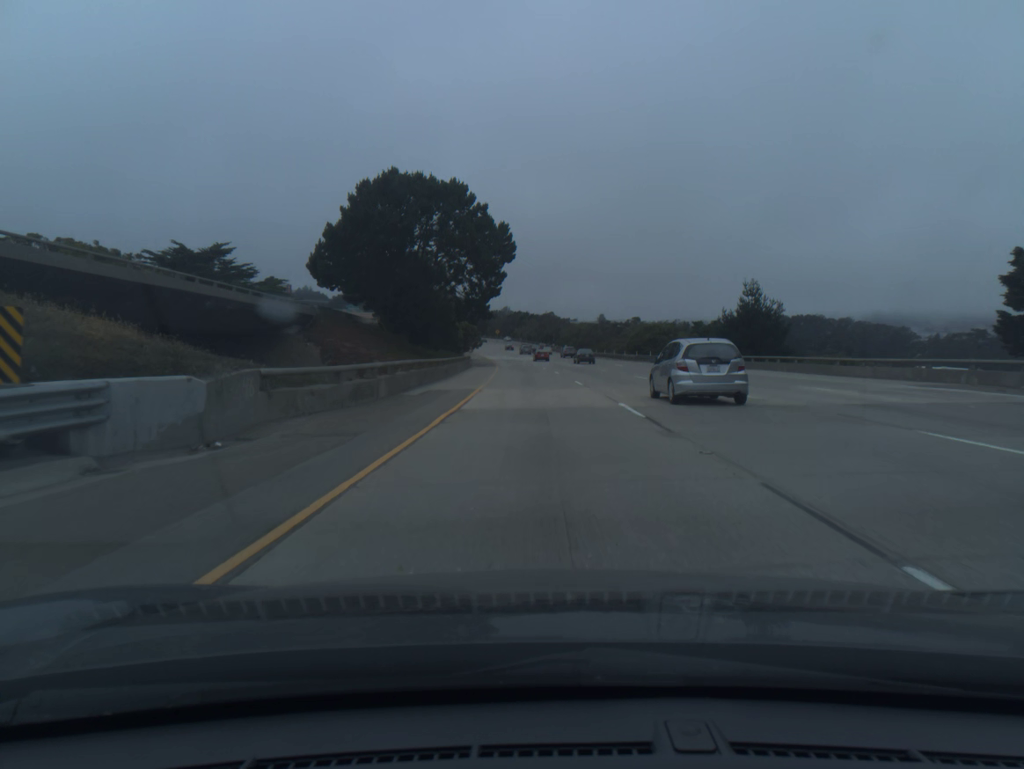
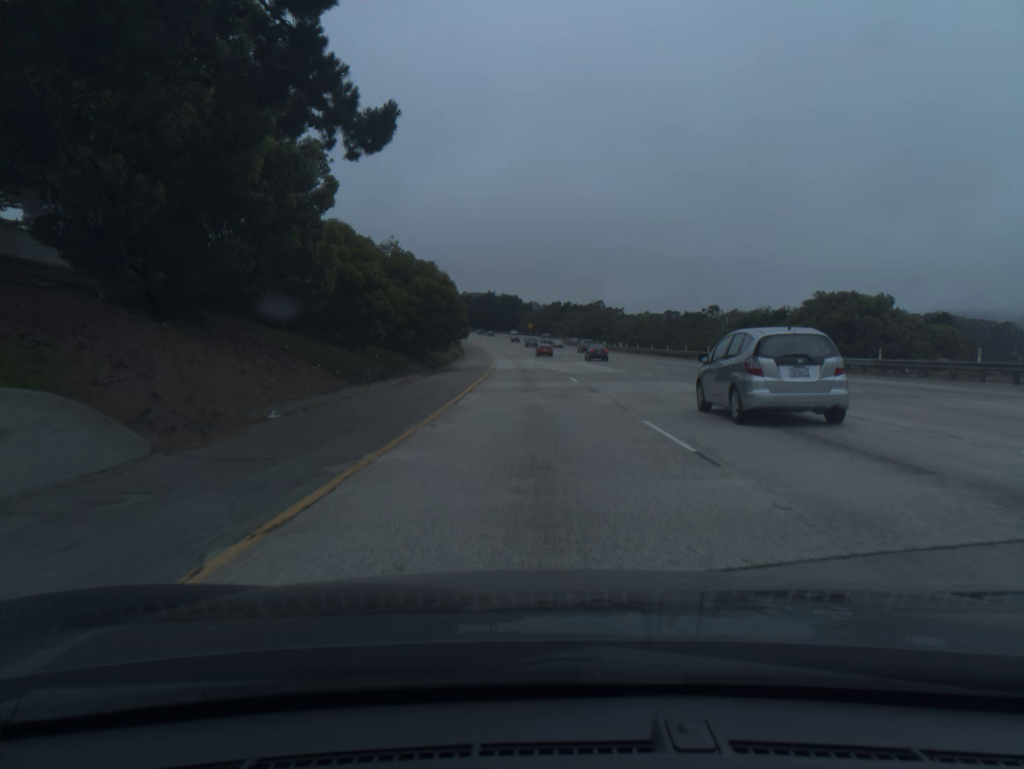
(-1.3, +61.6) m; -3°
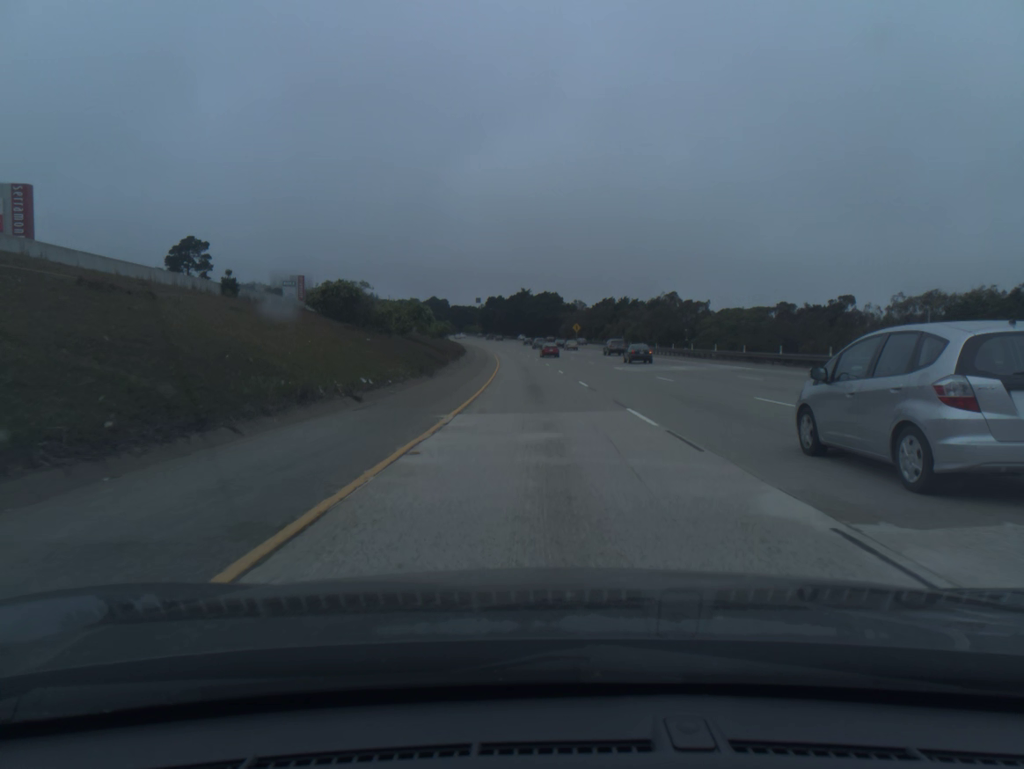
(-1.7, +61.5) m; -3°
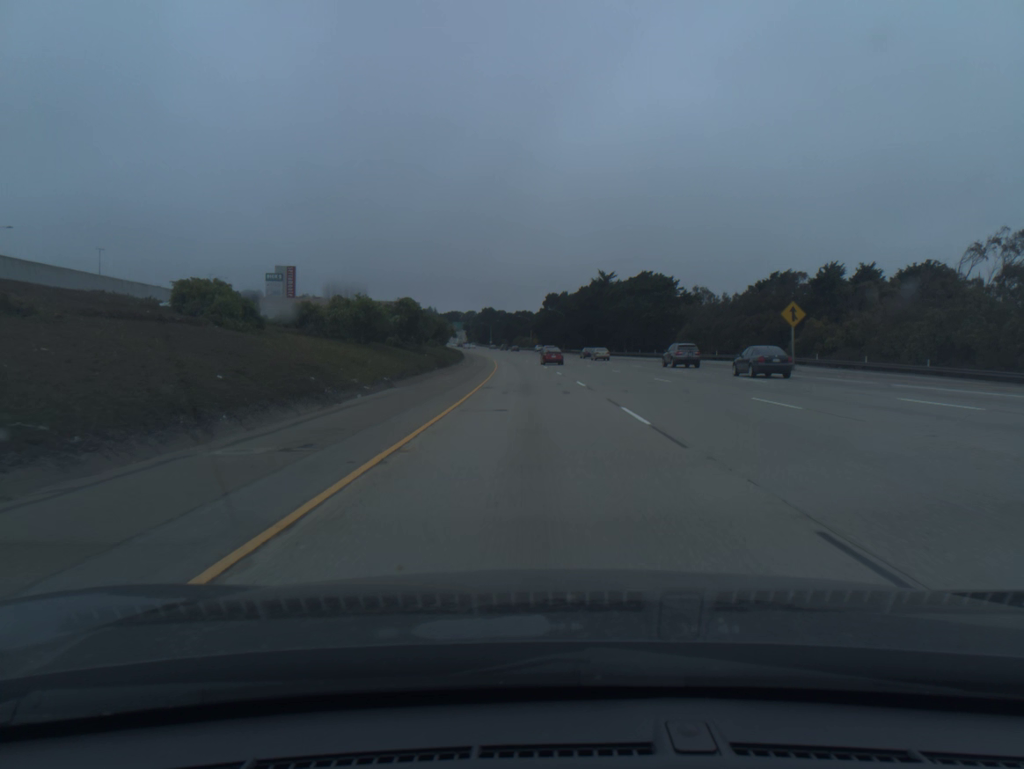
(-4.2, +101.9) m; -5°
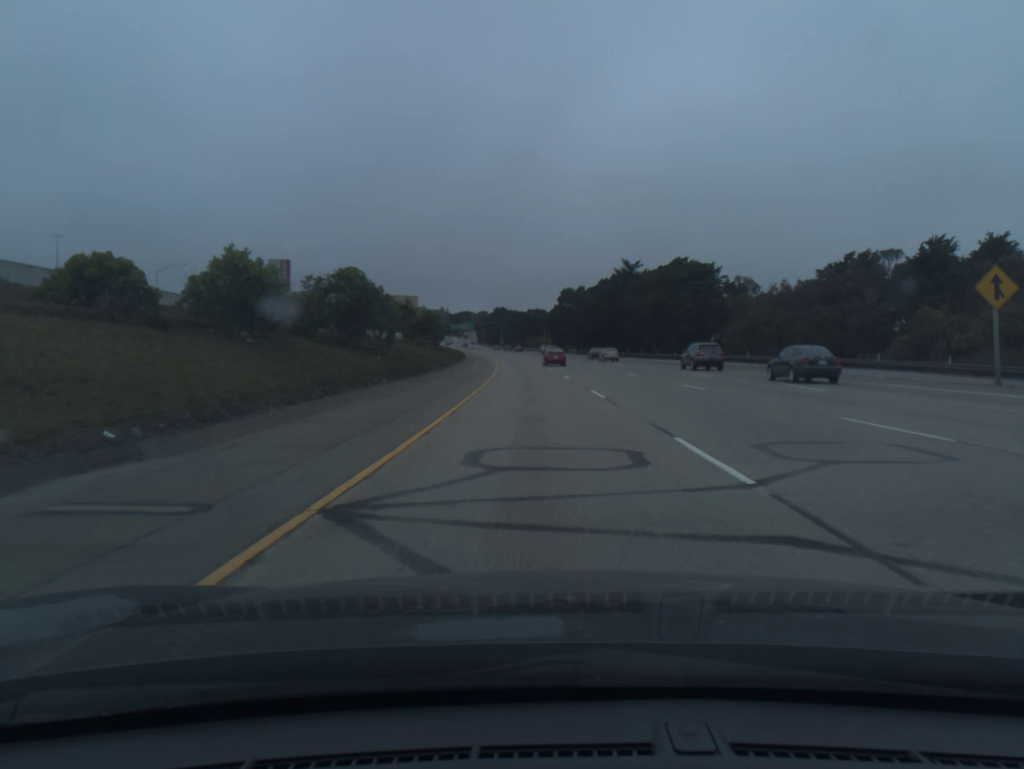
(-0.2, +20.3) m; -1°
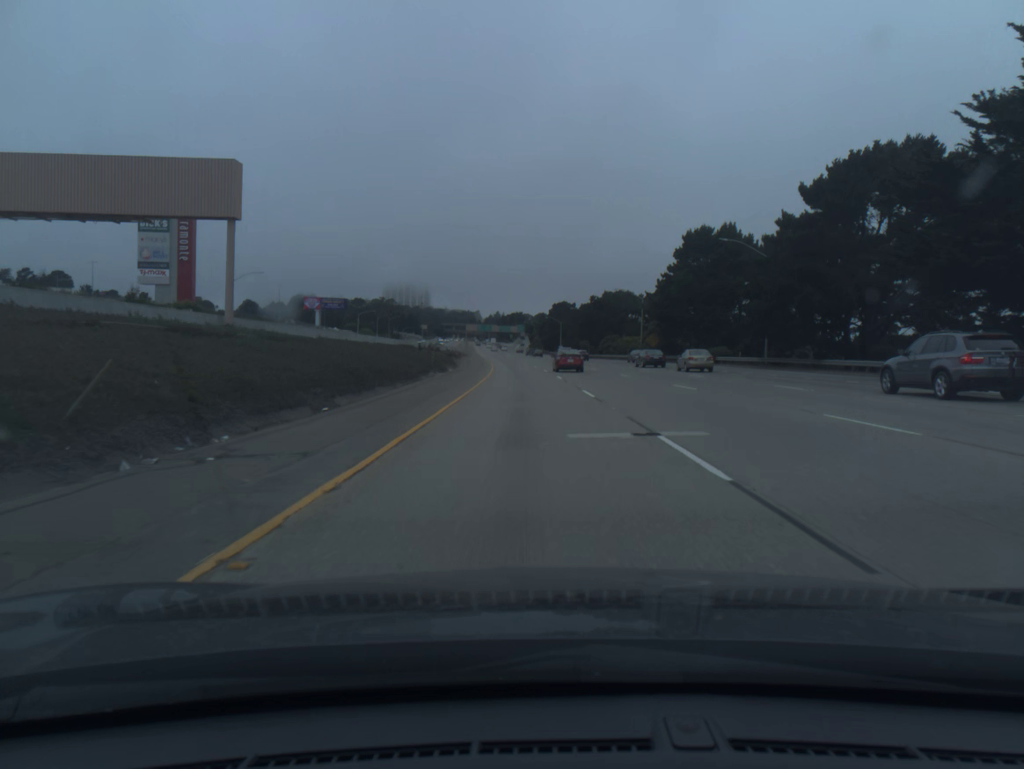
(-3.8, +101.4) m; -4°
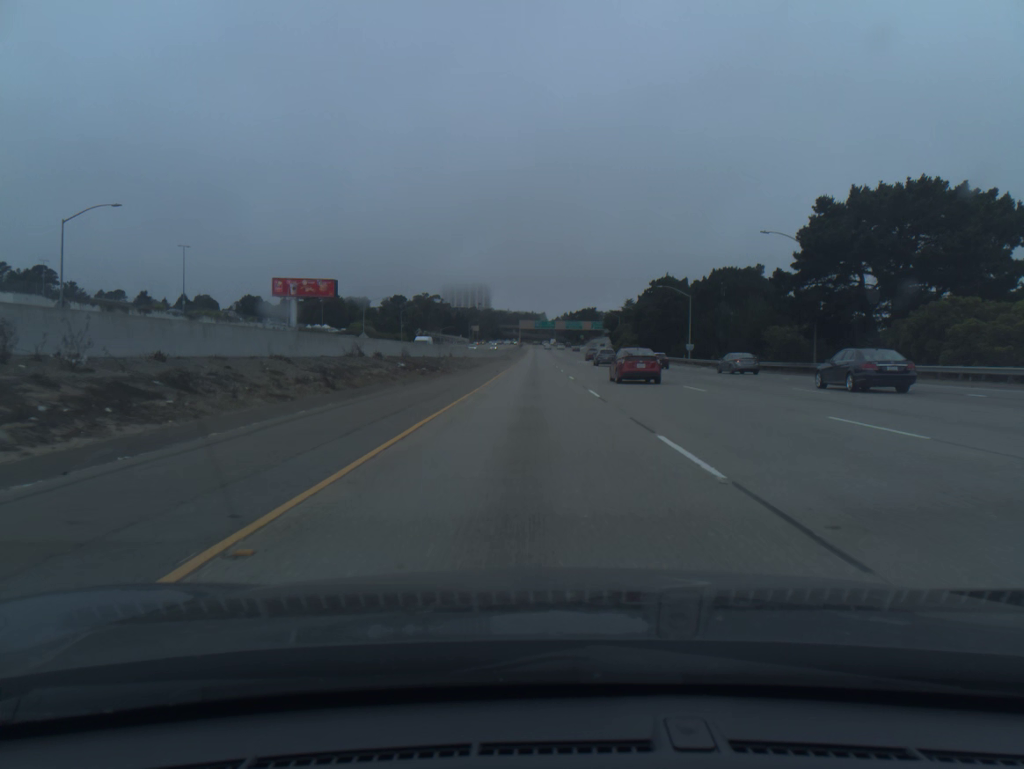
(-4.5, +102.0) m; -5°
